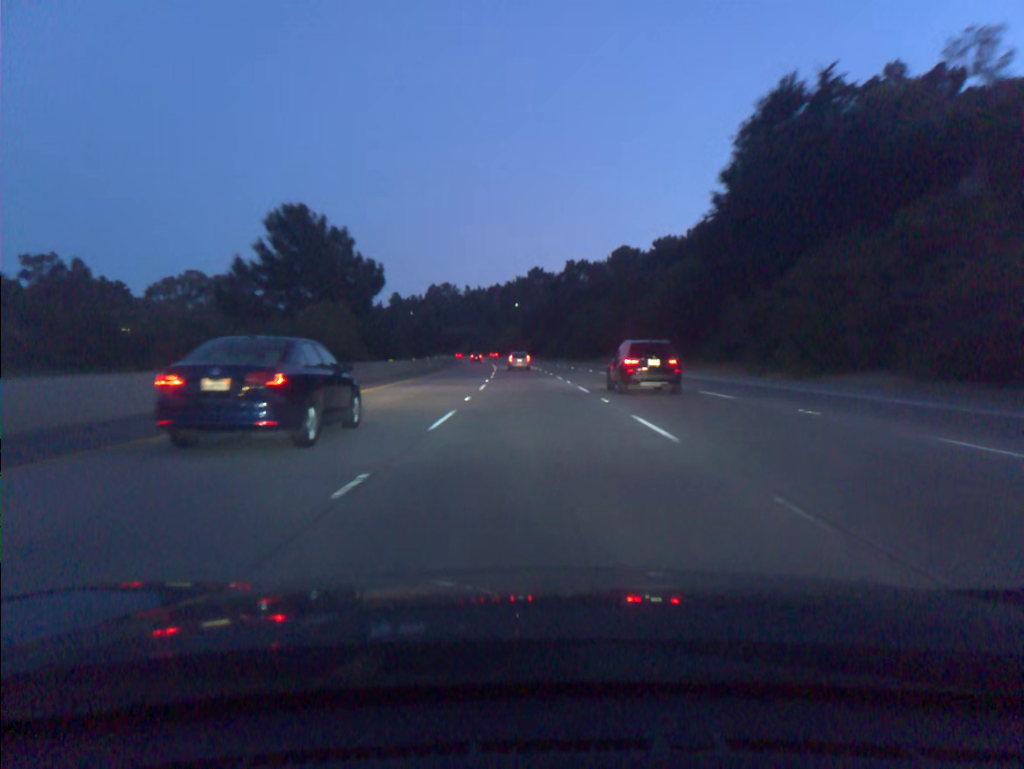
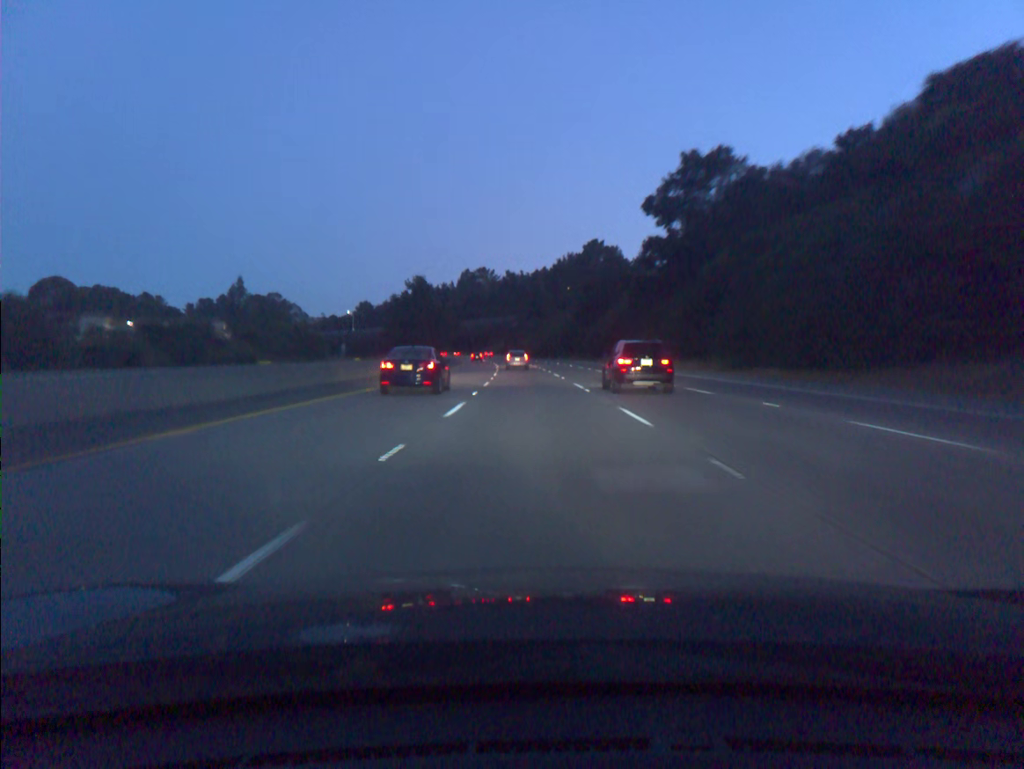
(-2.7, +85.2) m; -4°
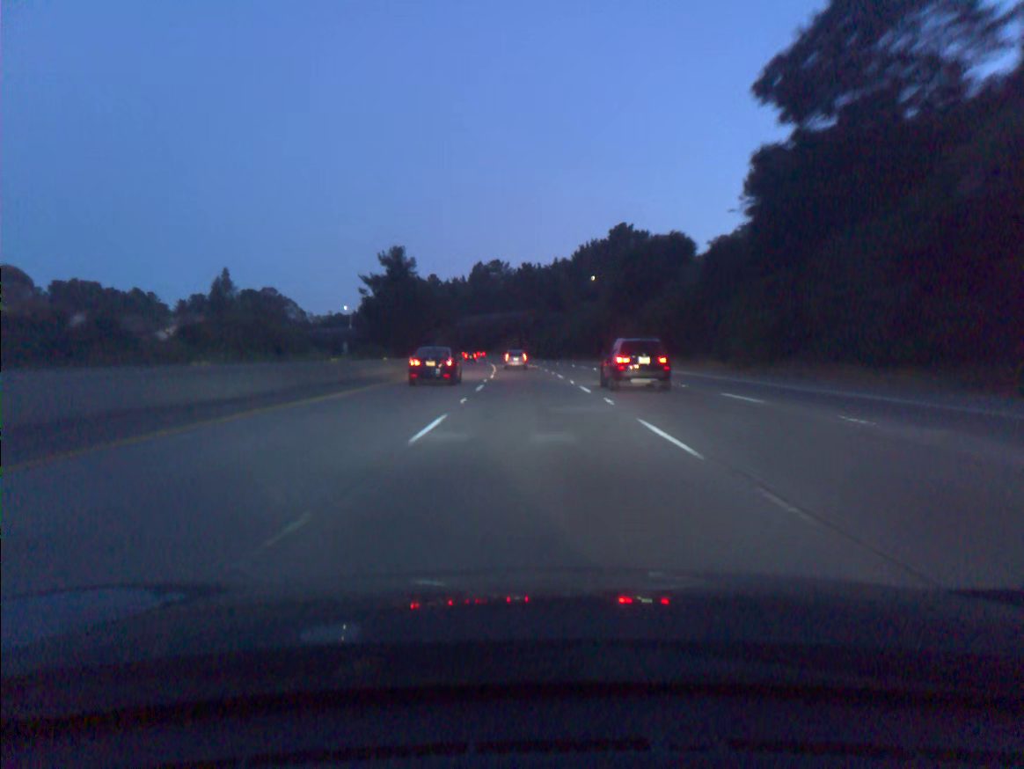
(-0.4, +33.9) m; -1°
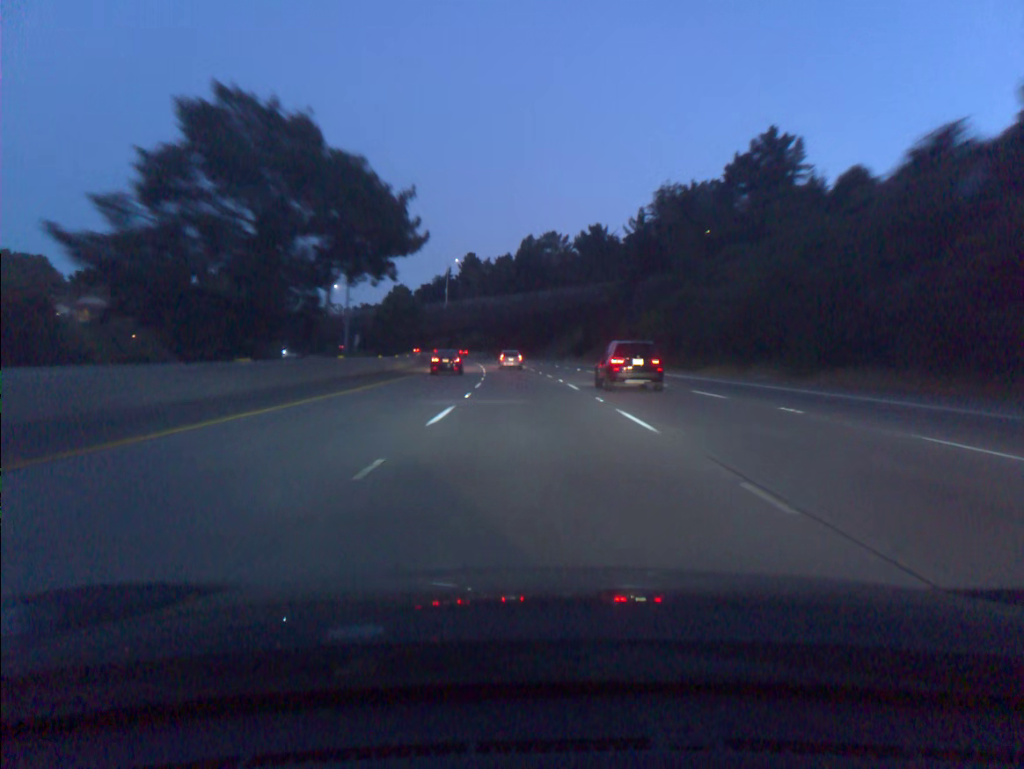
(-2.8, +84.6) m; -4°
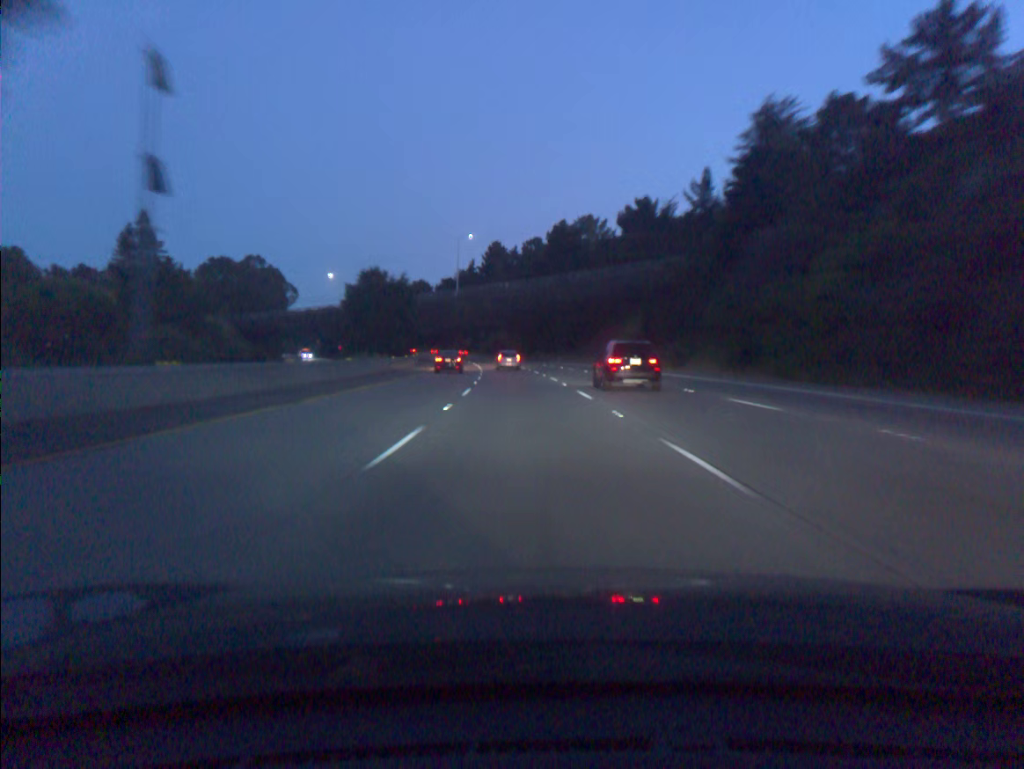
(-0.6, +34.1) m; -2°
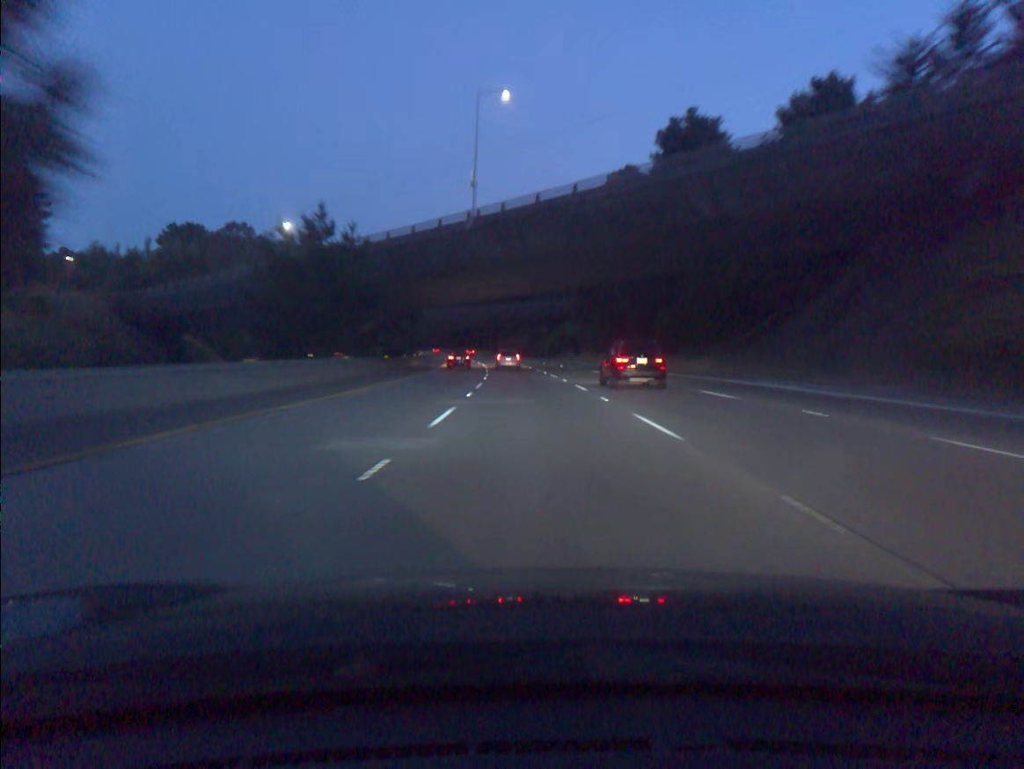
(-3.1, +68.0) m; -5°
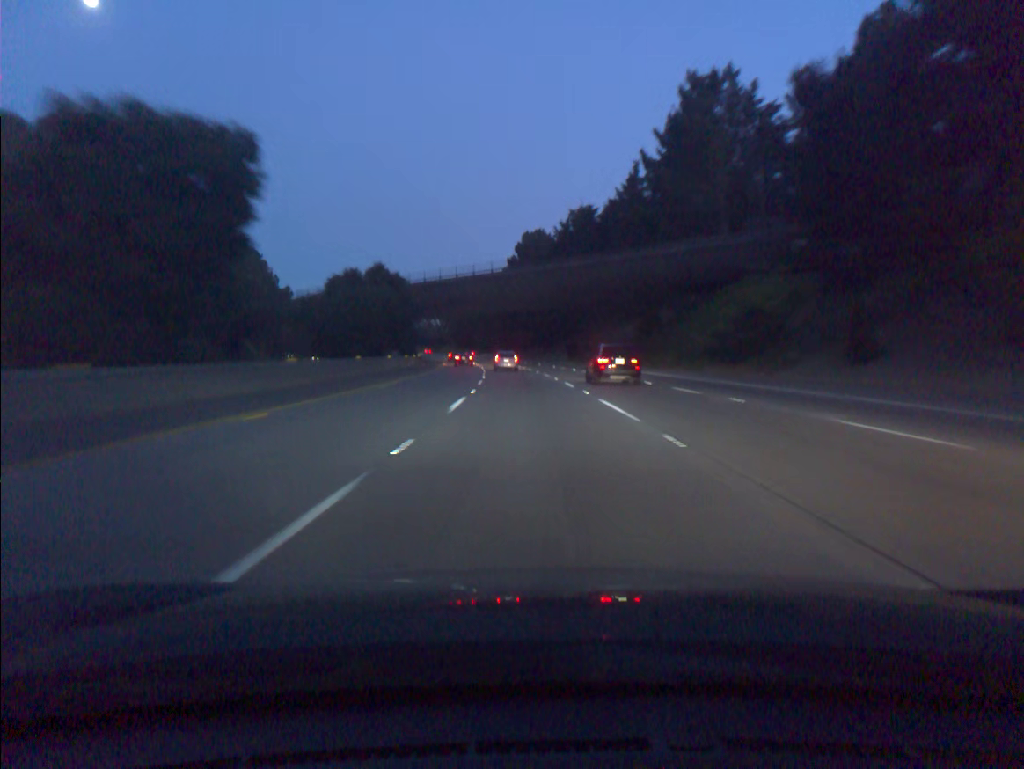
(-4.0, +83.5) m; -6°
